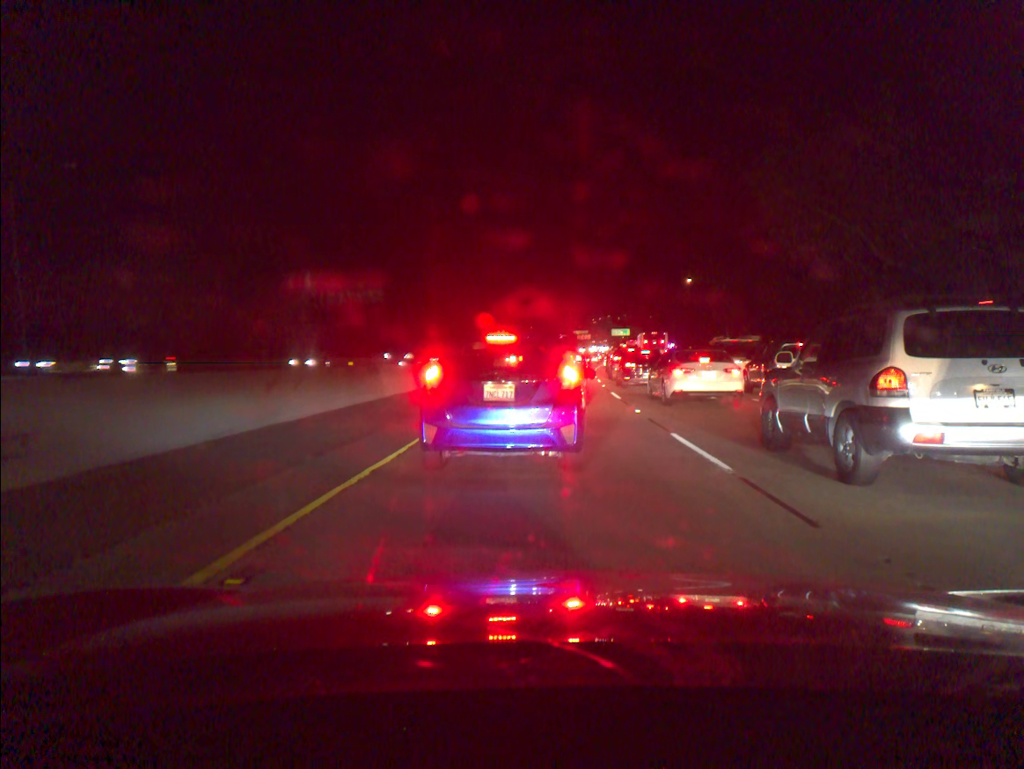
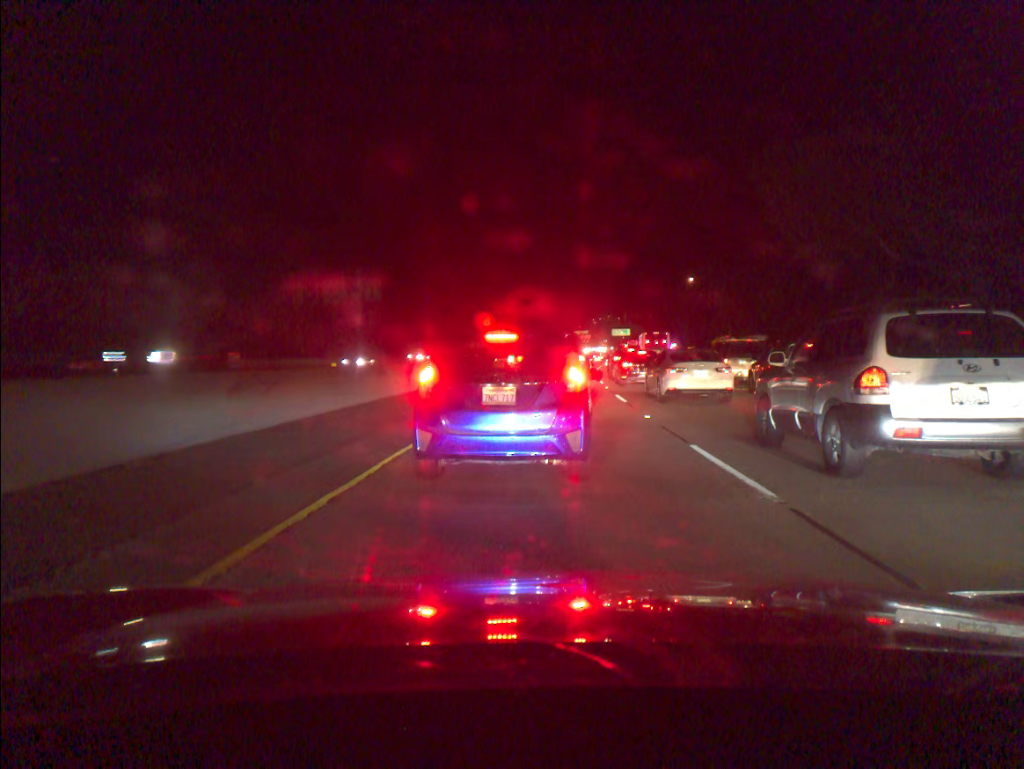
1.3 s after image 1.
(0.0, +1.6) m; 0°
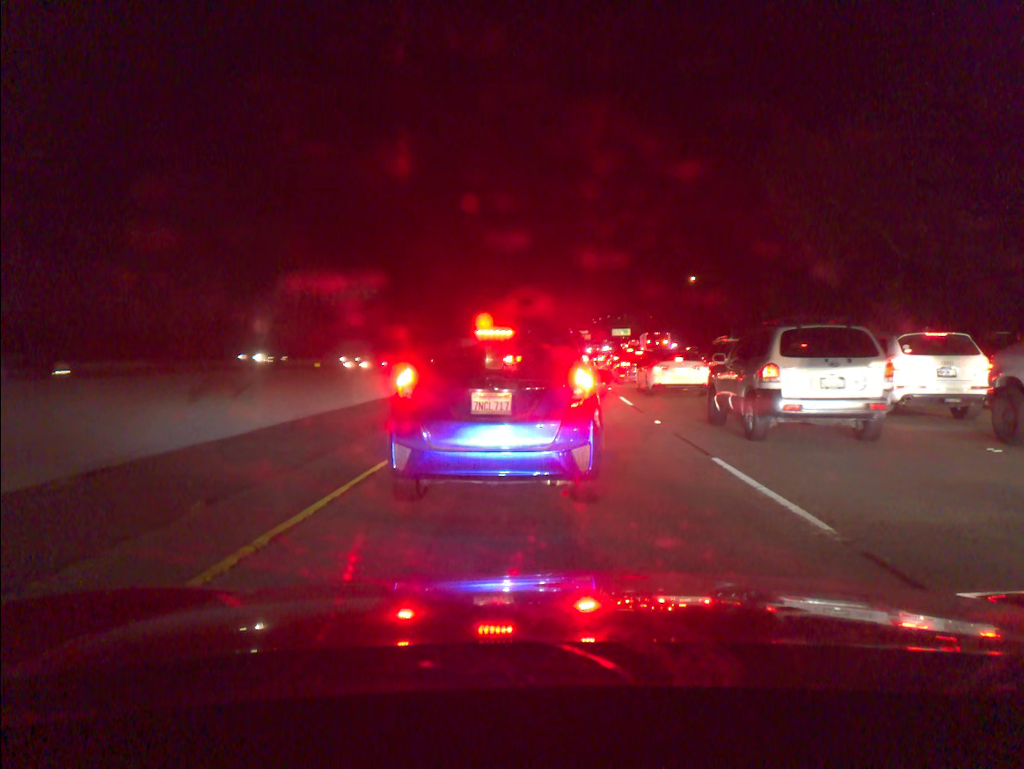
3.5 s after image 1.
(0.0, +1.4) m; 0°
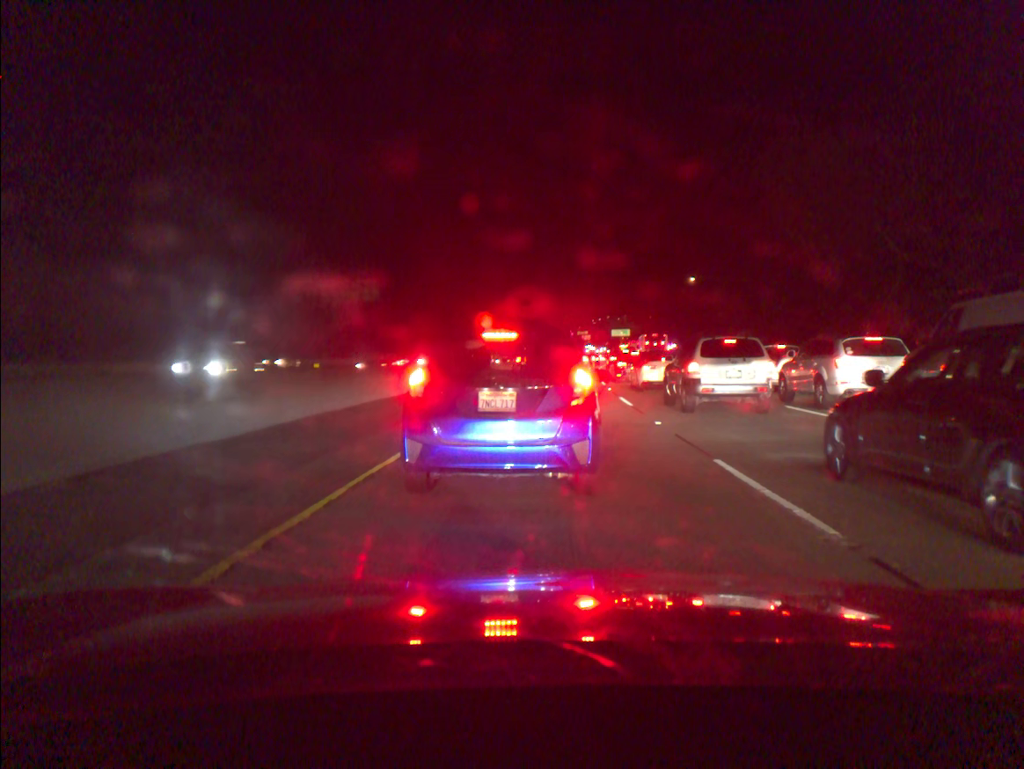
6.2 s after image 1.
(0.0, +0.1) m; 0°
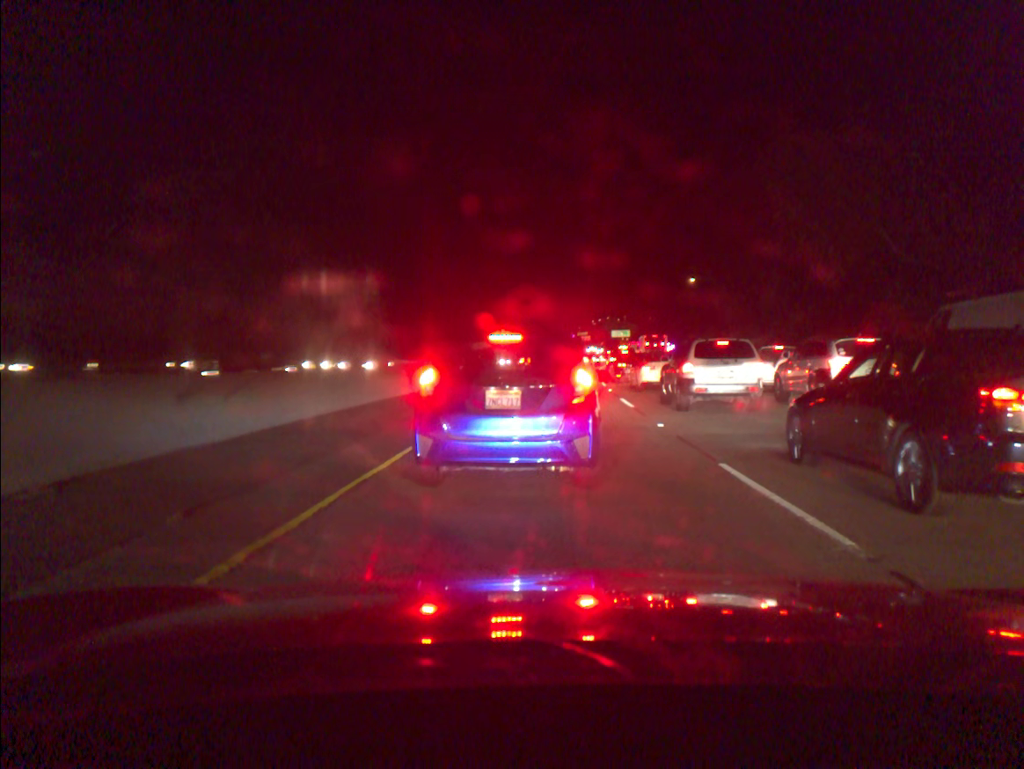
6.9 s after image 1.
(0.0, +0.3) m; 0°
